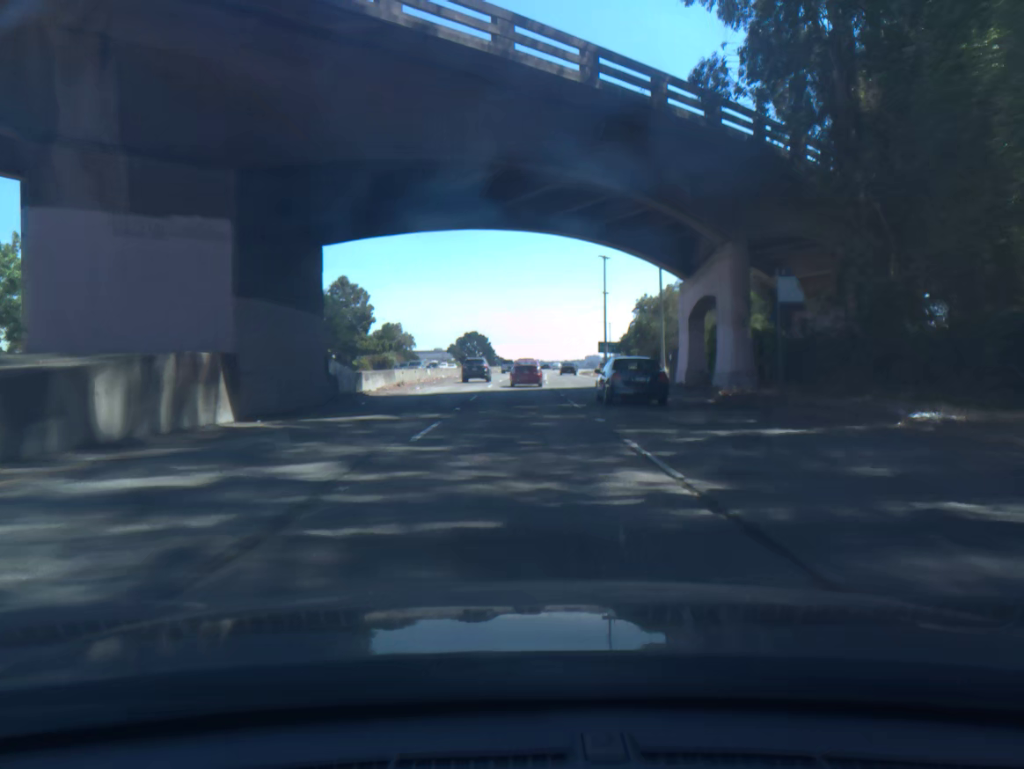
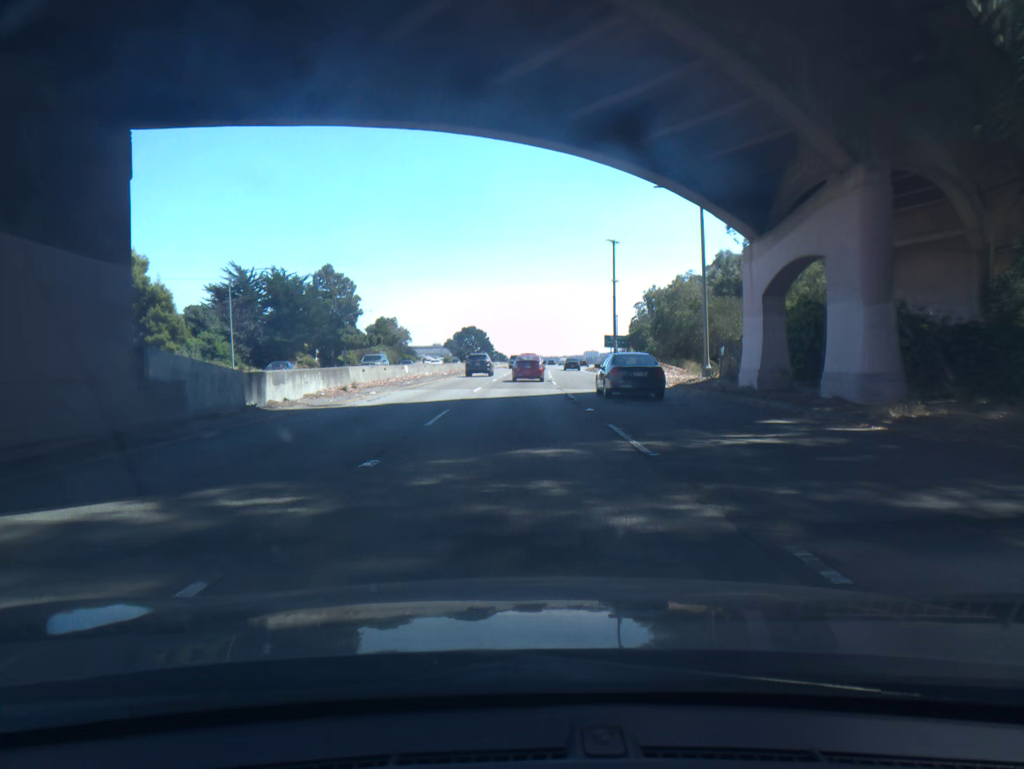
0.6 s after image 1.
(0.0, +12.7) m; 0°
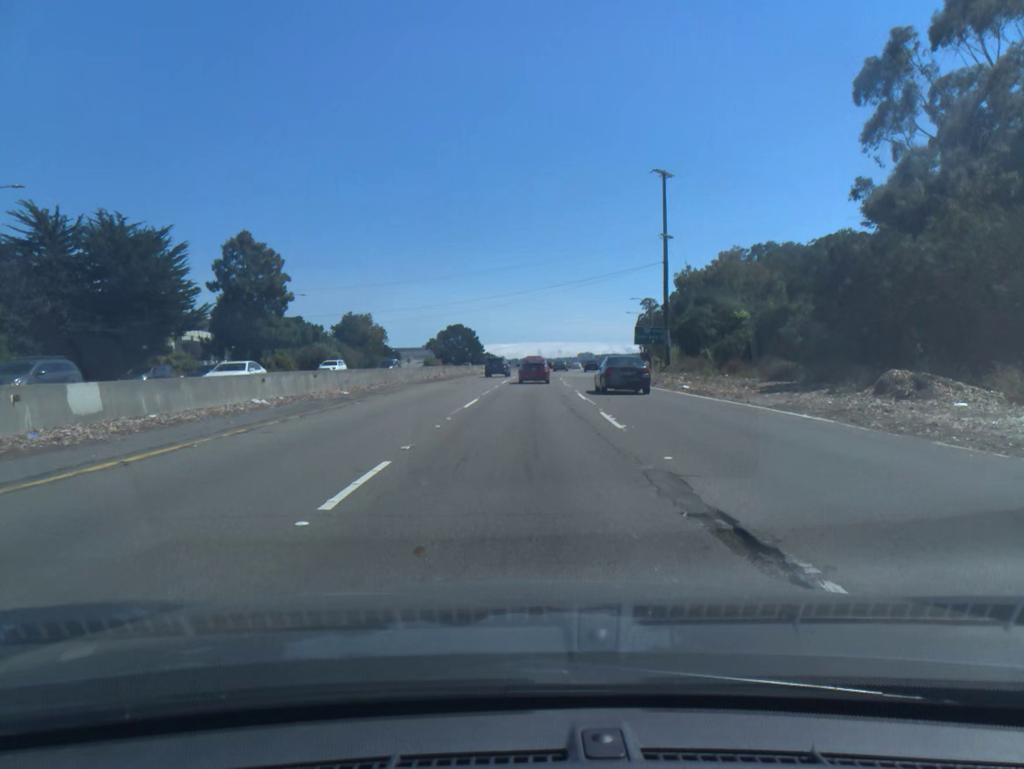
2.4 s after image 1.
(+0.1, +37.6) m; +1°
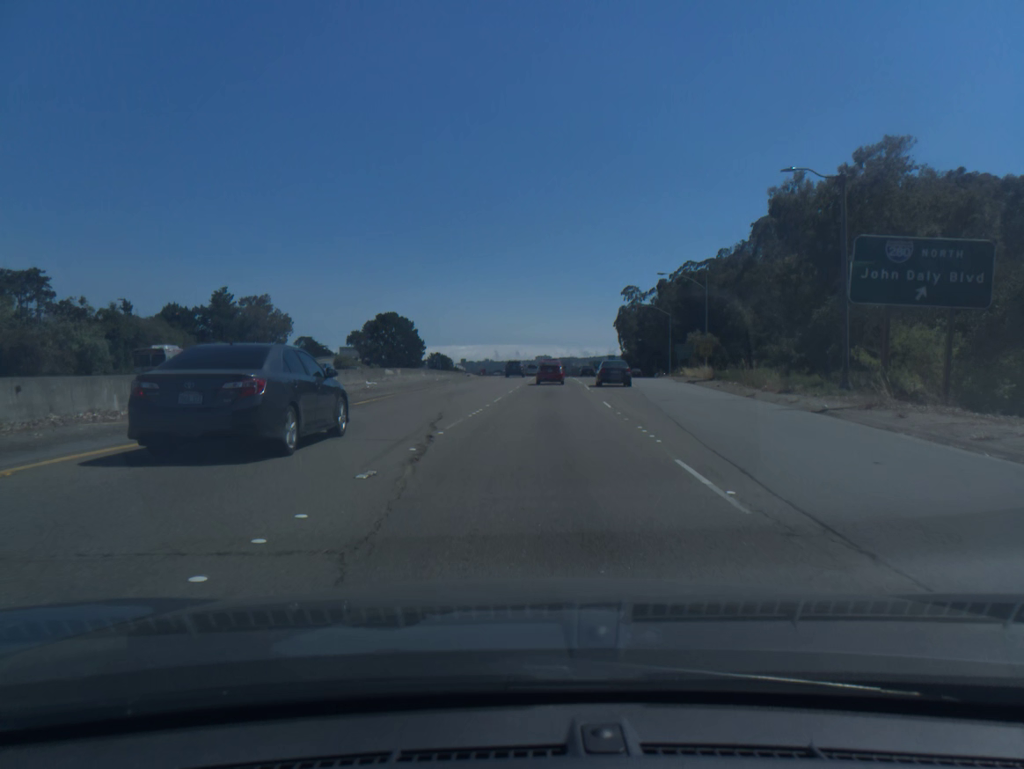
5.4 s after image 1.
(+1.4, +62.8) m; +3°
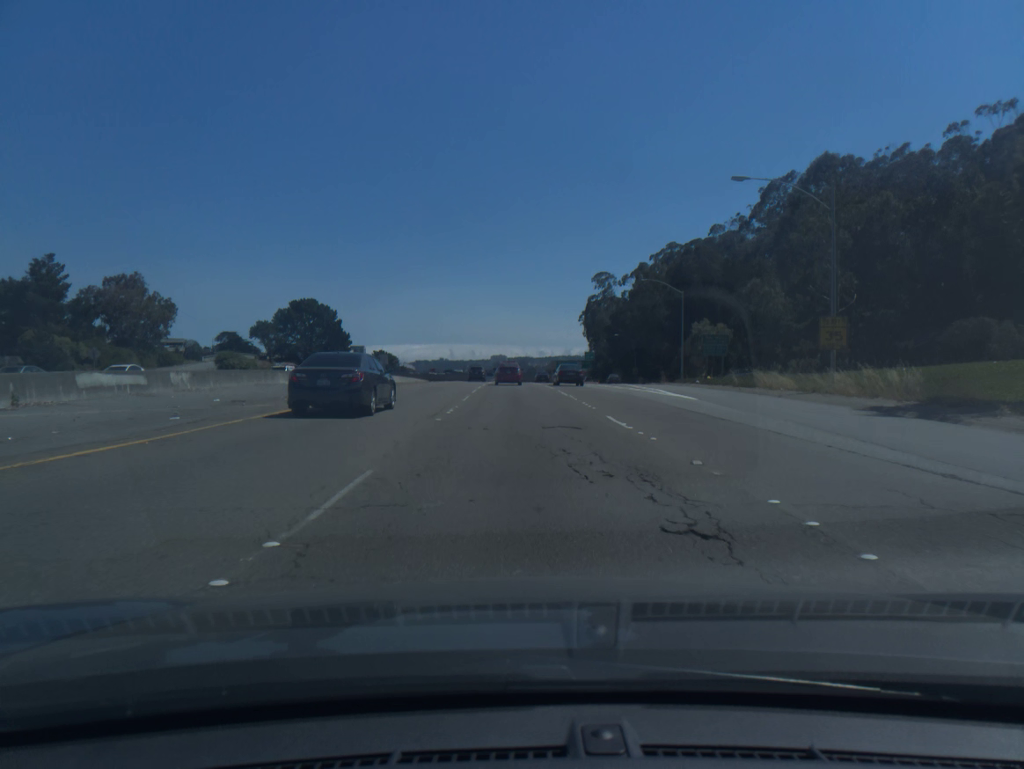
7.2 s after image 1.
(+1.4, +38.8) m; +4°
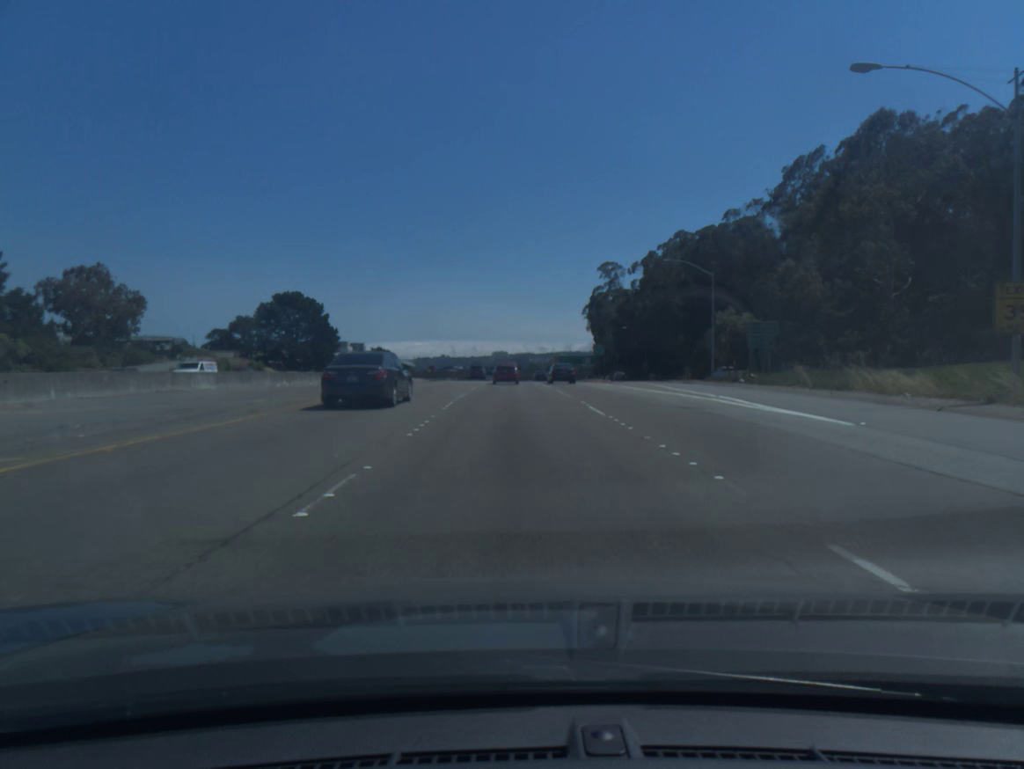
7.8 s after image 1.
(0.0, +13.1) m; 0°
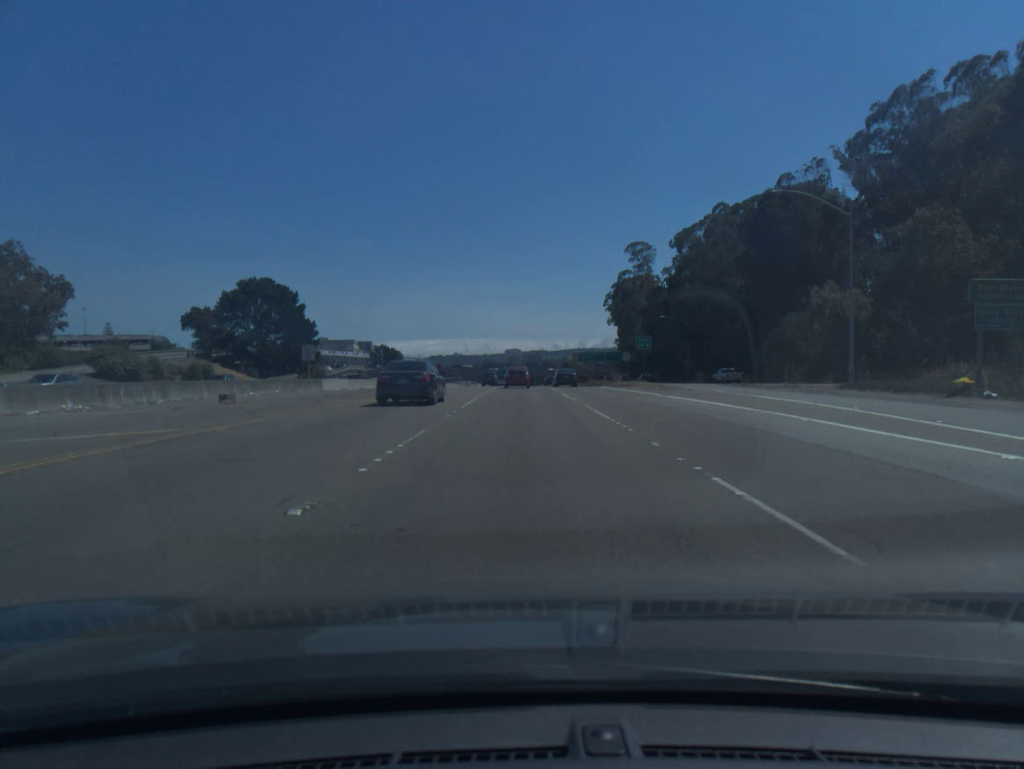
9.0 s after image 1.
(-0.2, +26.2) m; -1°
